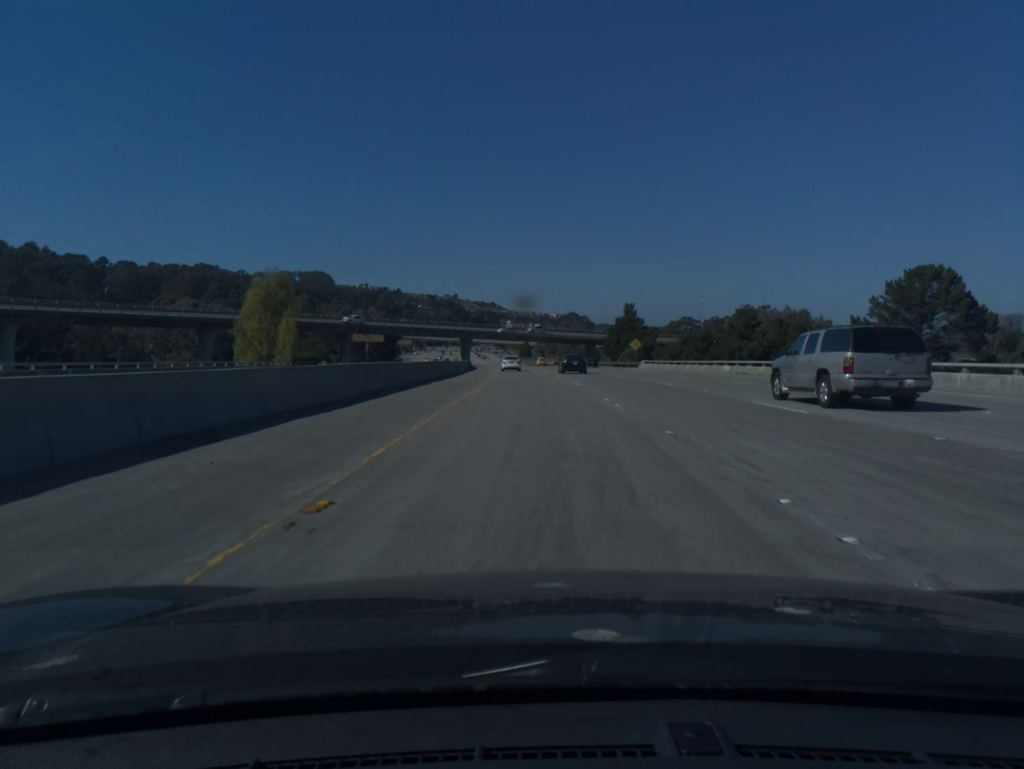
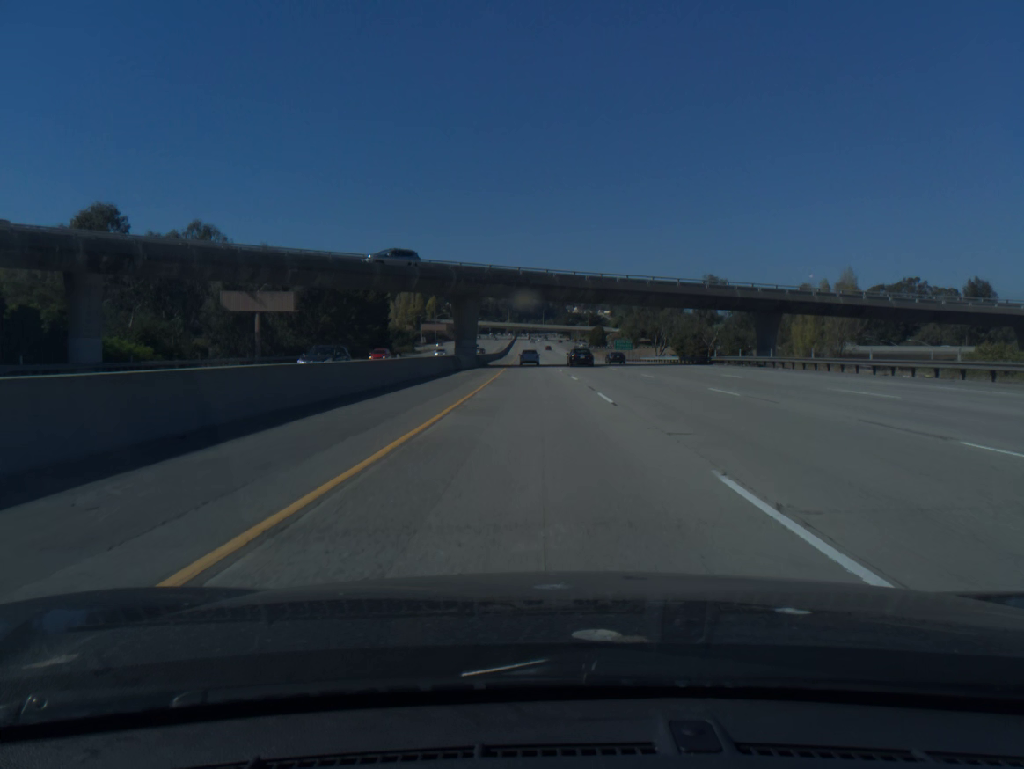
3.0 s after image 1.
(-4.1, +104.7) m; -5°
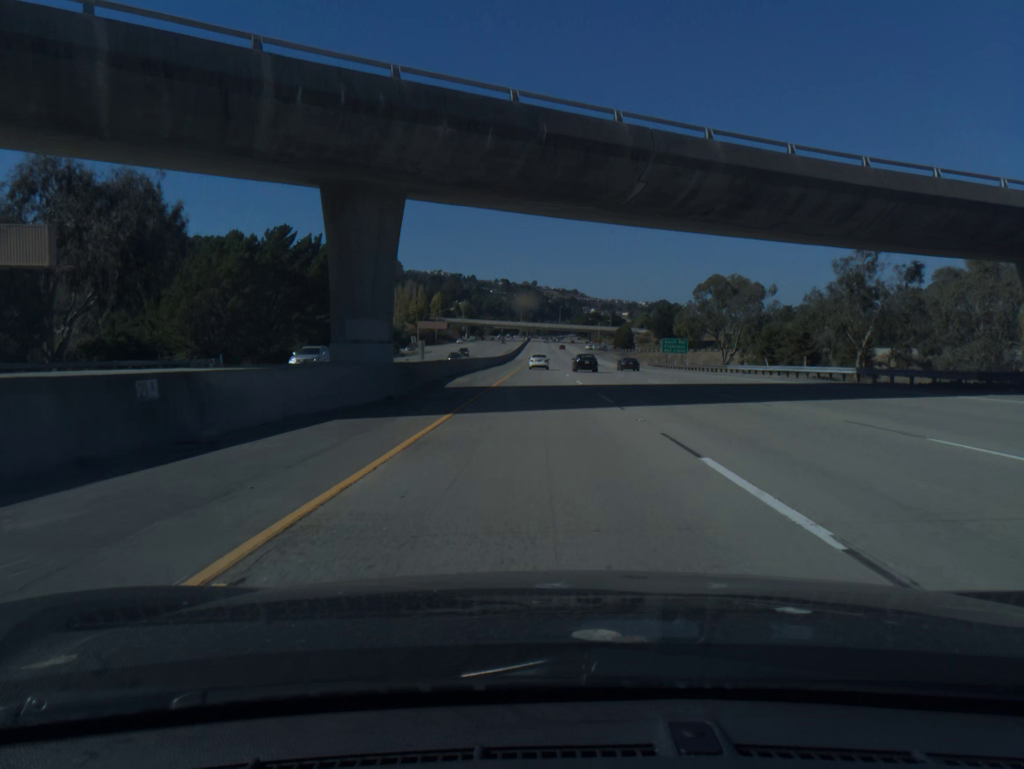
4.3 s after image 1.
(-0.5, +43.0) m; -1°
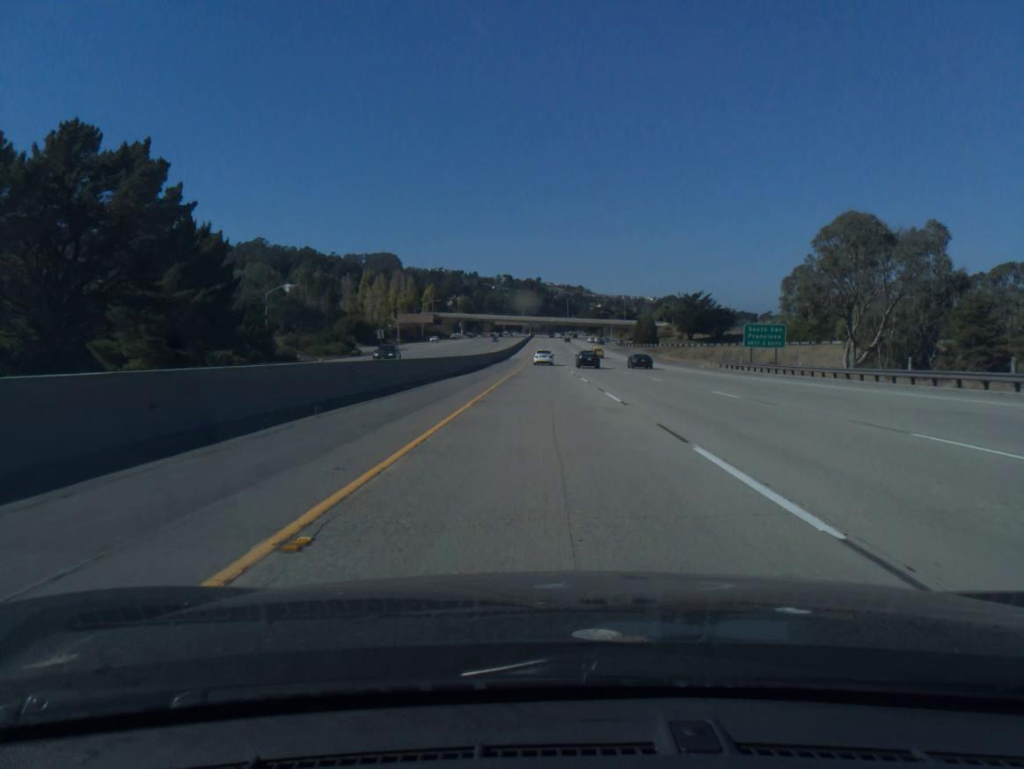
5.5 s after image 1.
(-0.2, +43.1) m; 0°
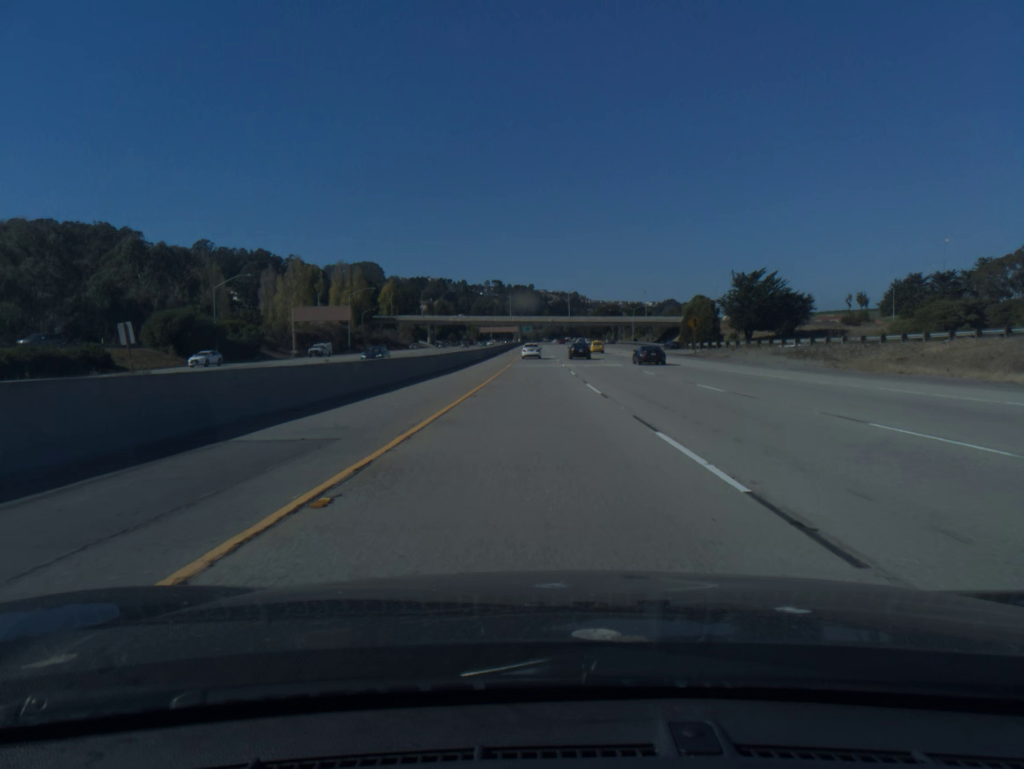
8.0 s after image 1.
(+0.4, +86.0) m; 0°
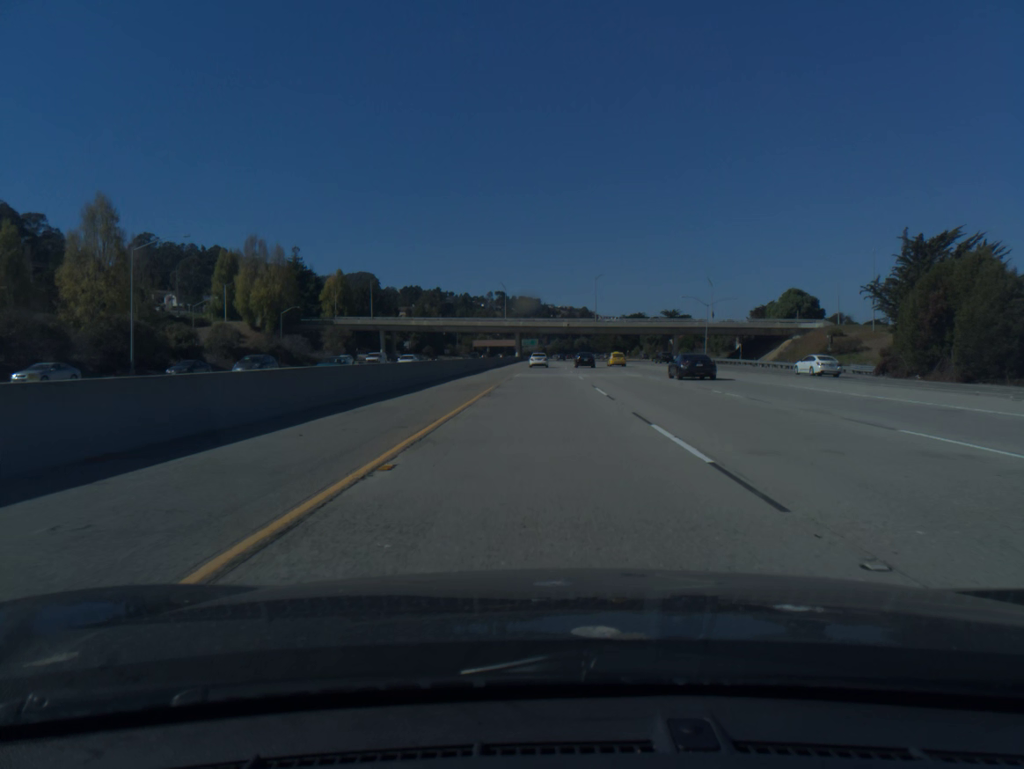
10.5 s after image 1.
(-0.6, +85.7) m; 0°
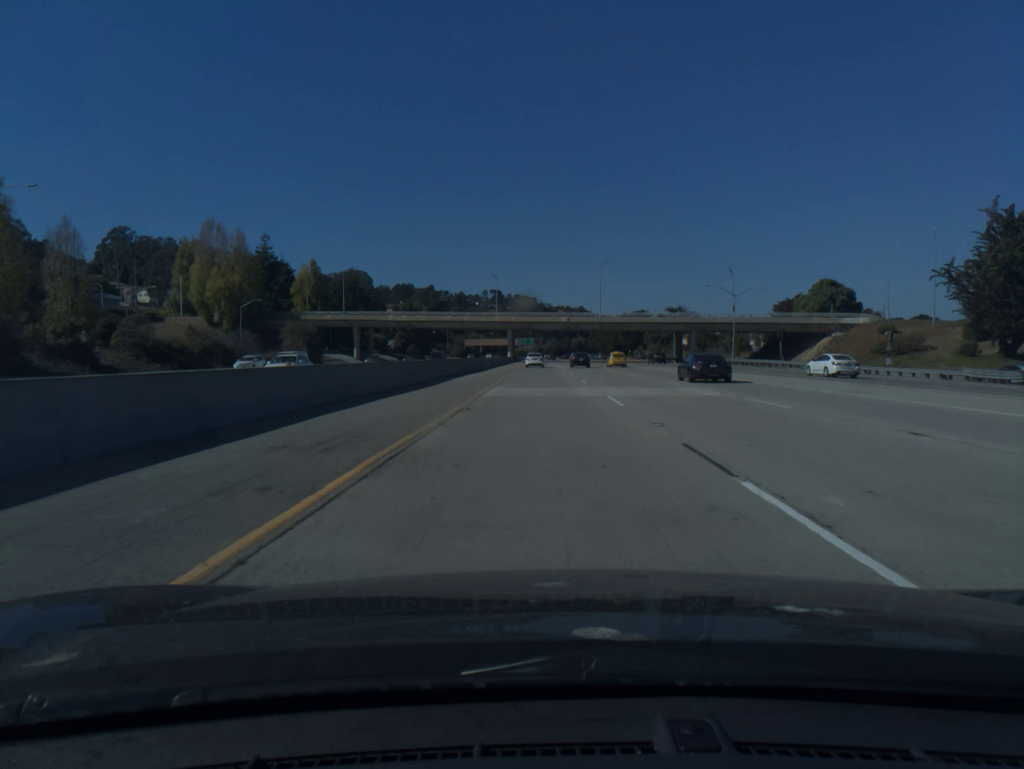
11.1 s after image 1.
(0.0, +20.5) m; 0°
